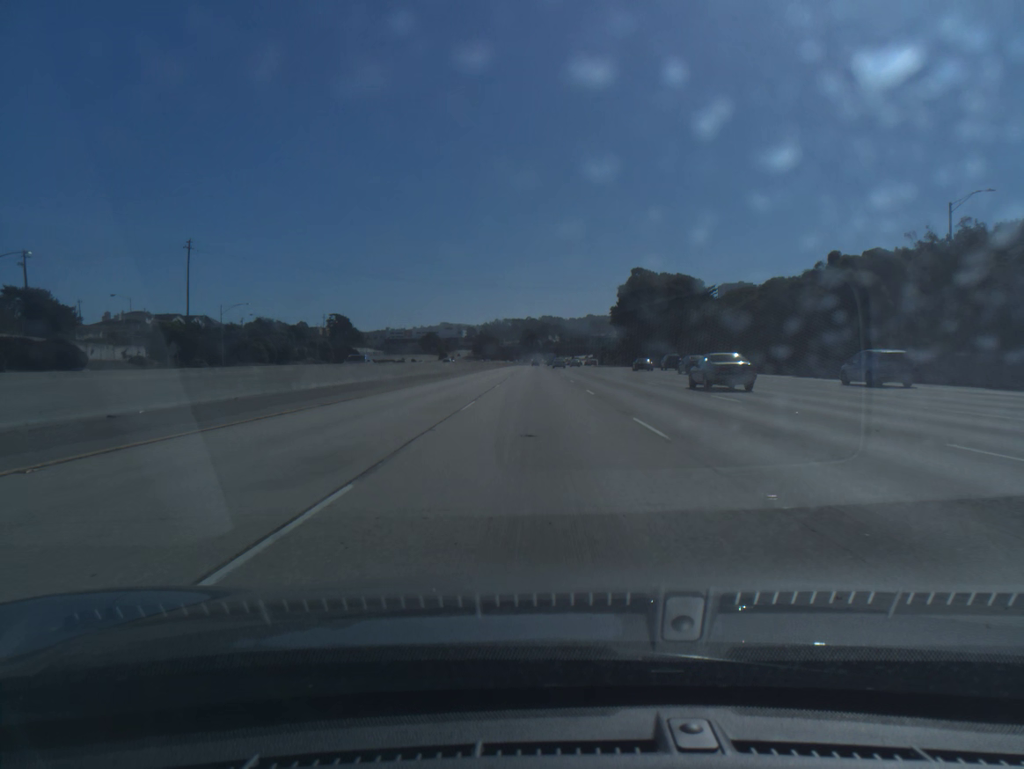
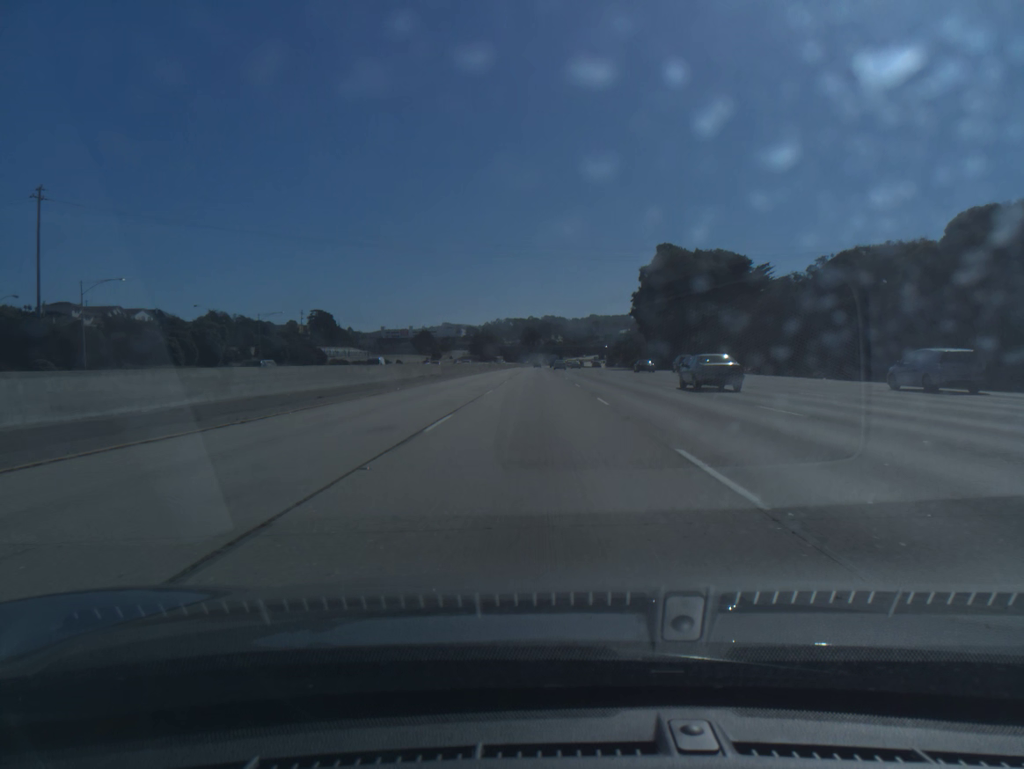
(0.0, +34.6) m; 0°
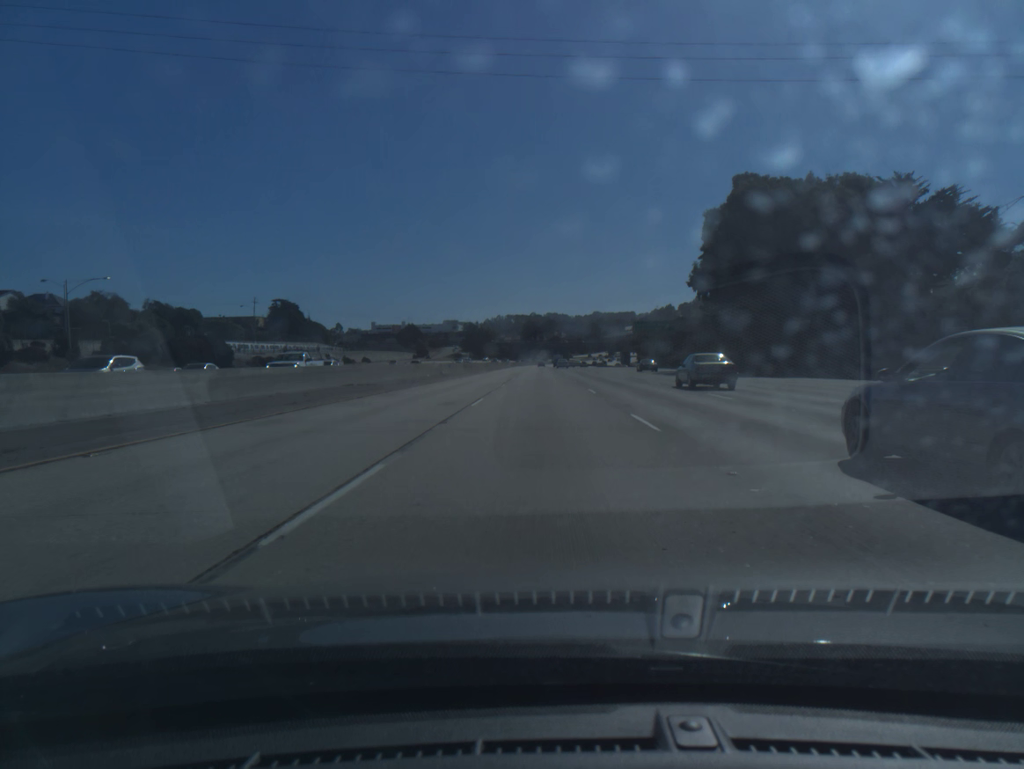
(-0.2, +52.0) m; 0°
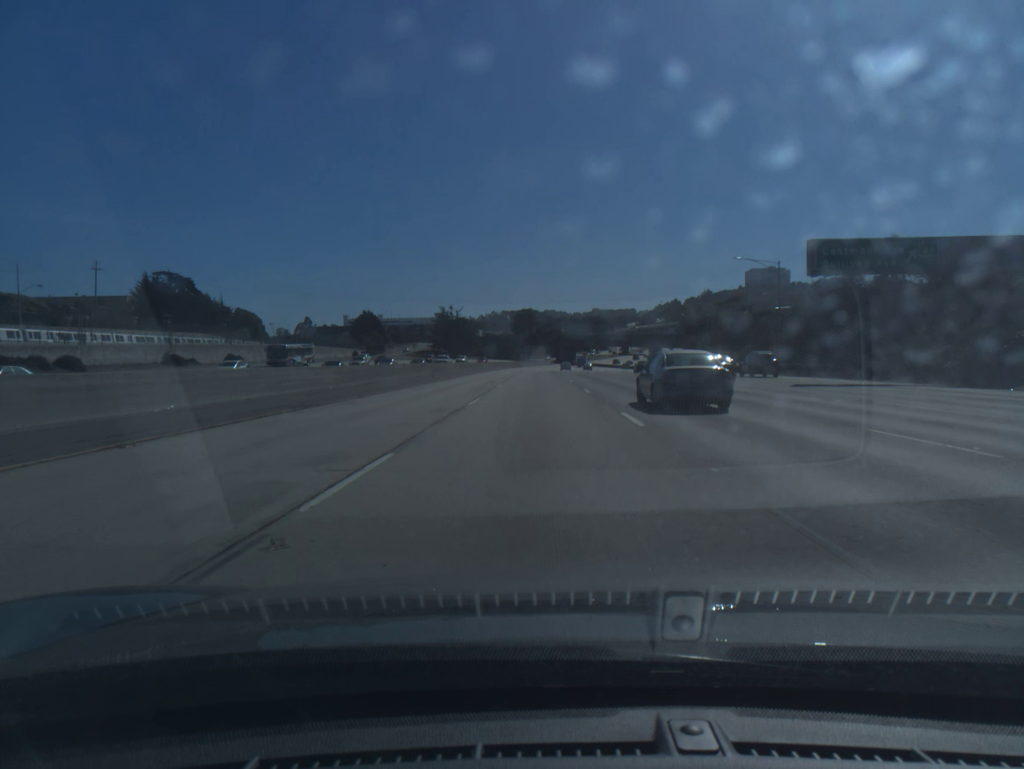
(+0.3, +86.7) m; 0°
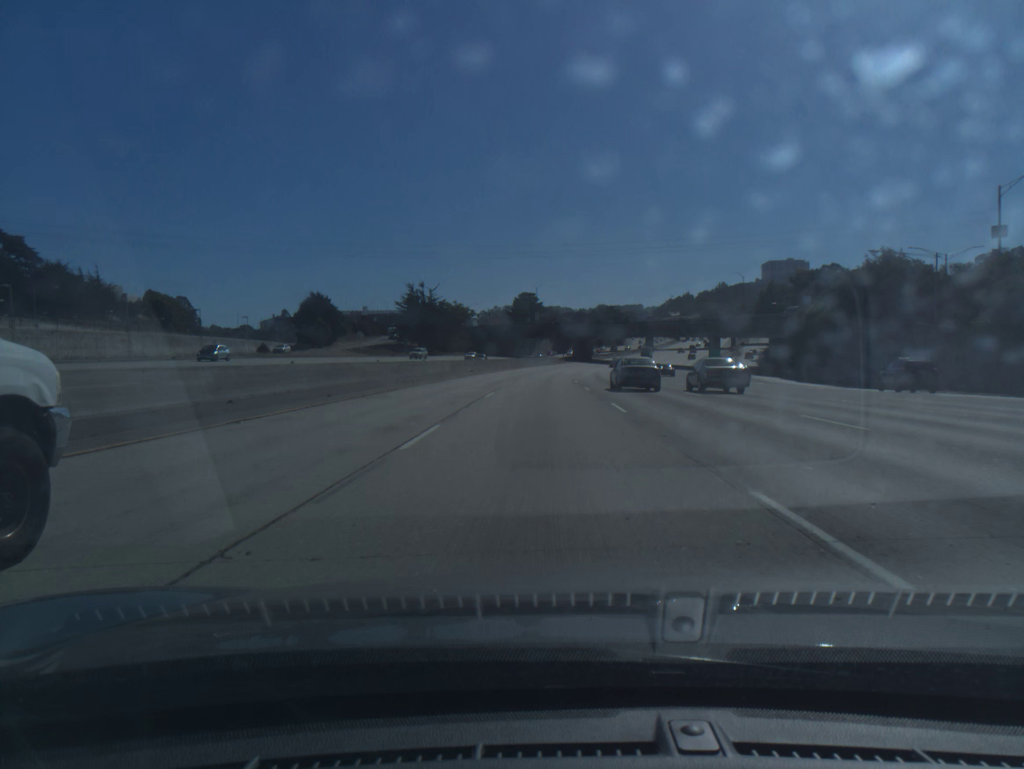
(-0.2, +69.2) m; 0°
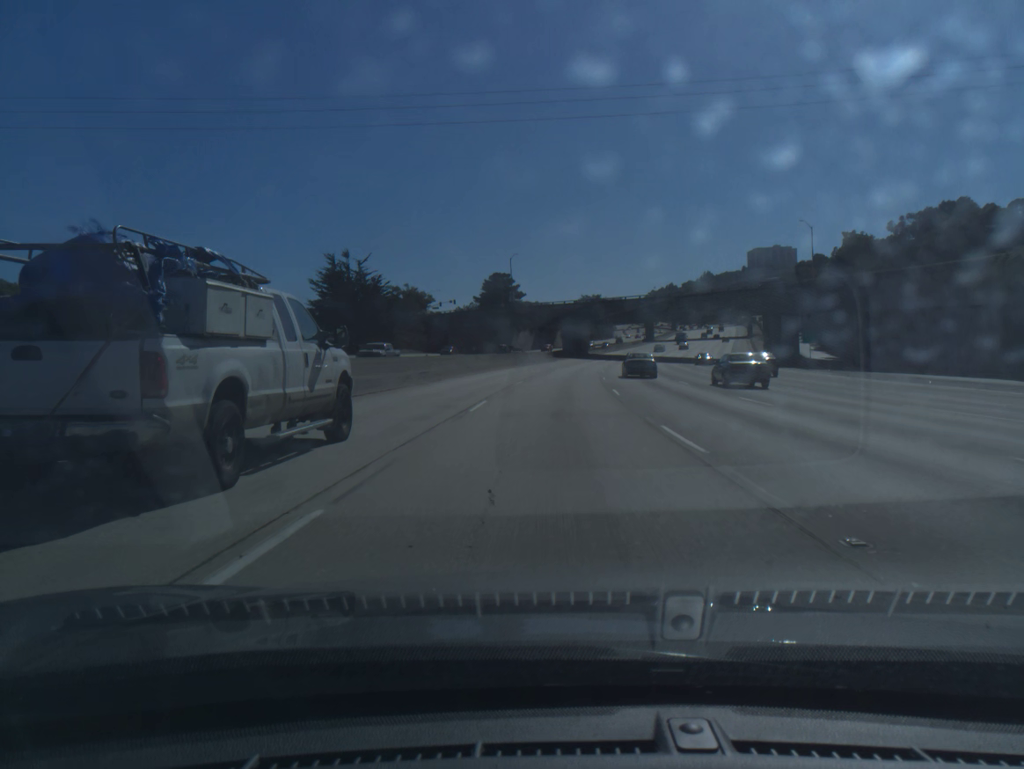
(+0.3, +52.0) m; +1°
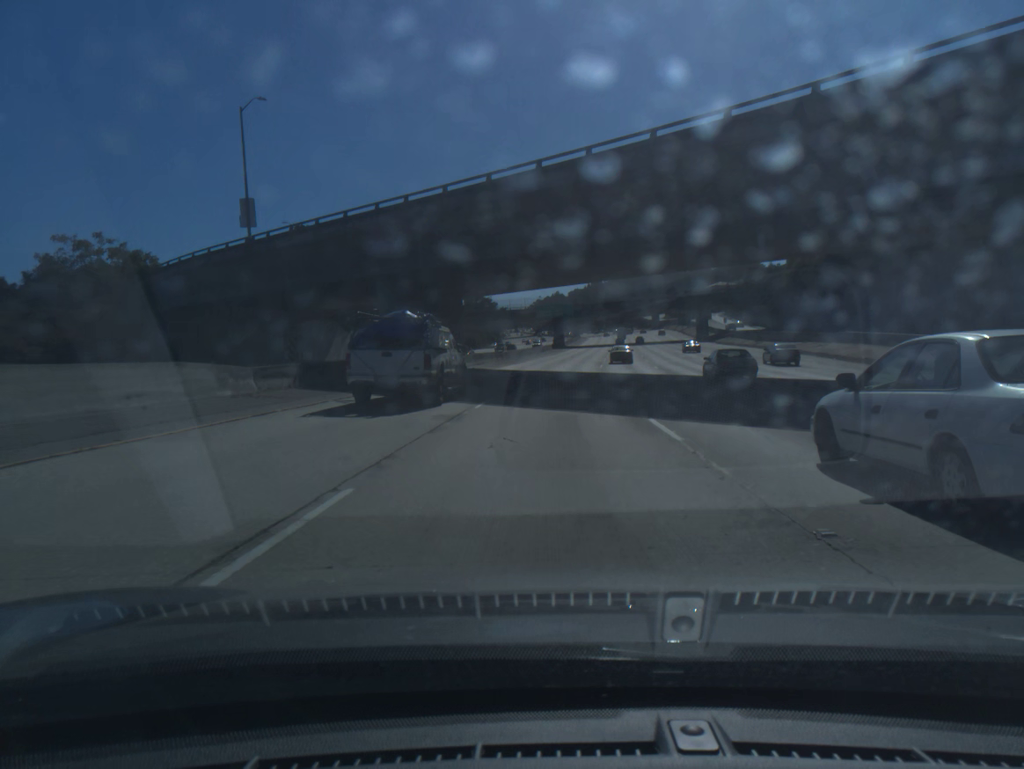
(+6.0, +86.3) m; +8°
